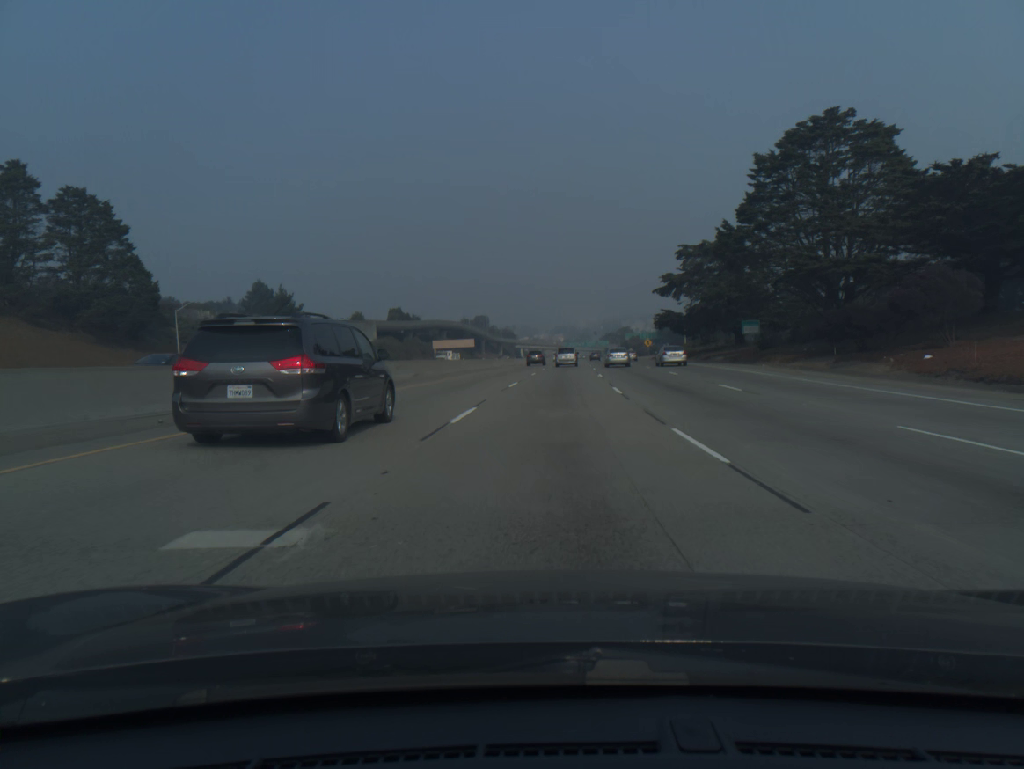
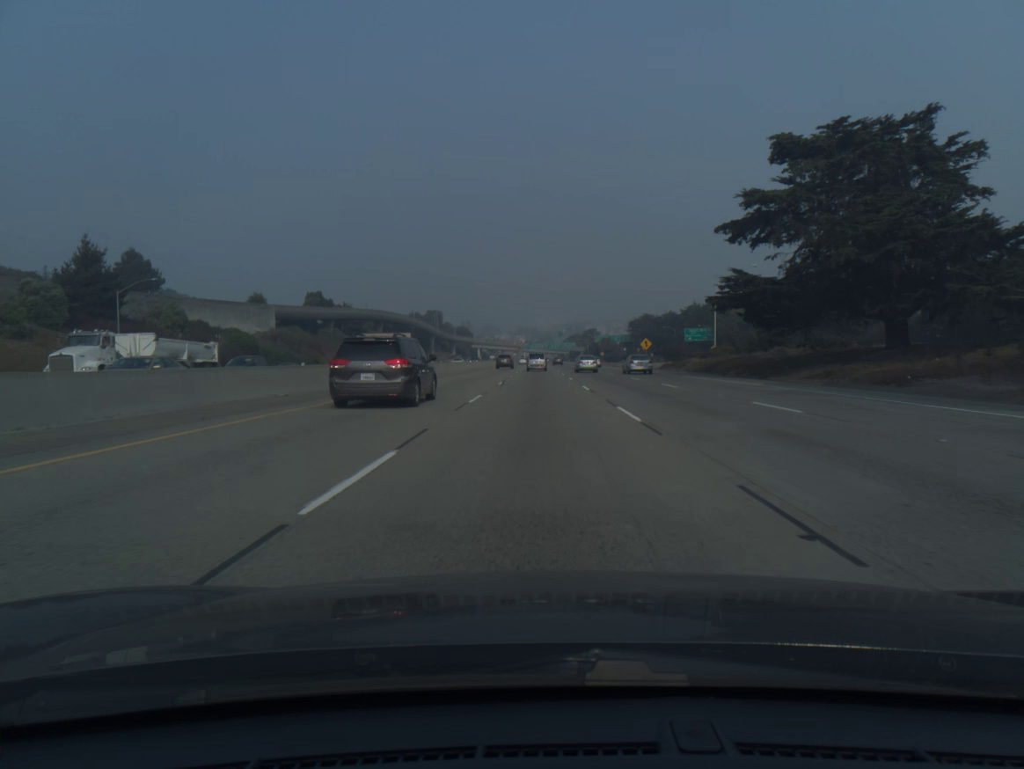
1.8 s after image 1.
(+1.6, +51.3) m; +3°
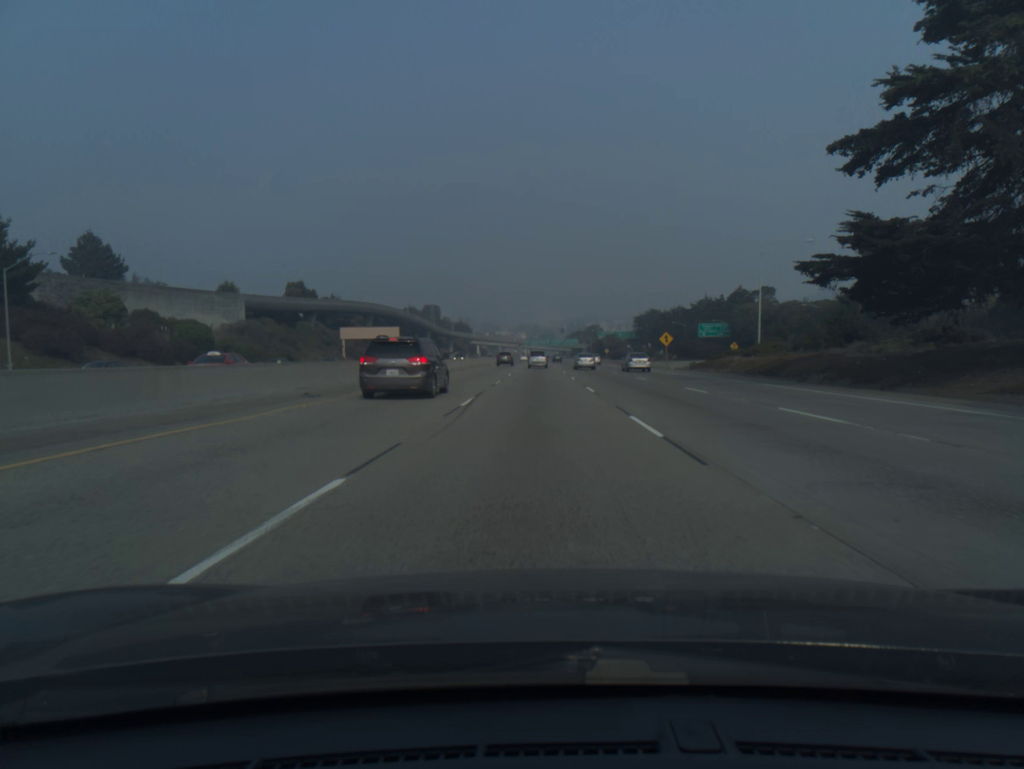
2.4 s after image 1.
(0.0, +17.2) m; 0°
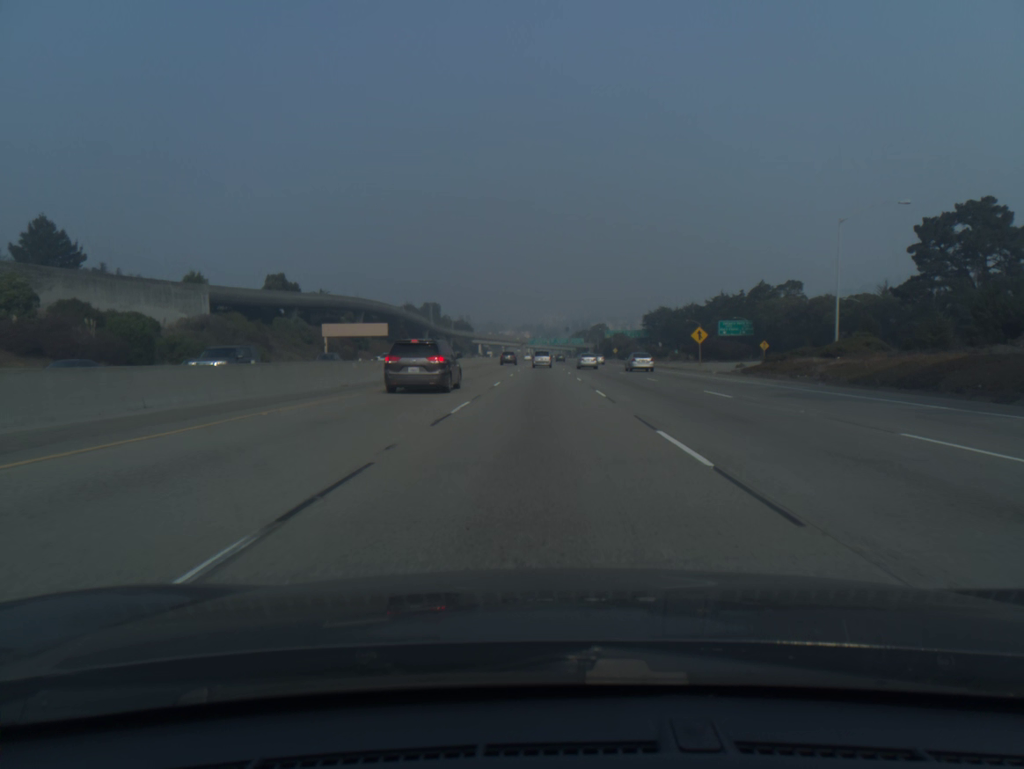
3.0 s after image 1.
(0.0, +17.3) m; 0°
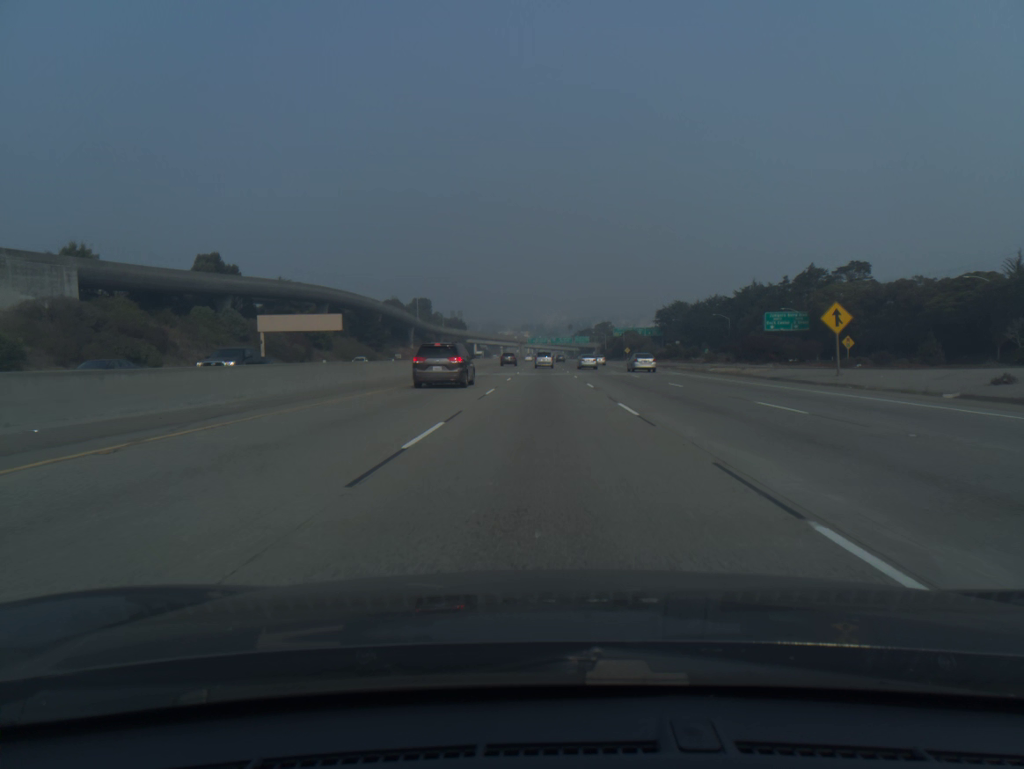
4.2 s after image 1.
(-0.1, +35.1) m; 0°
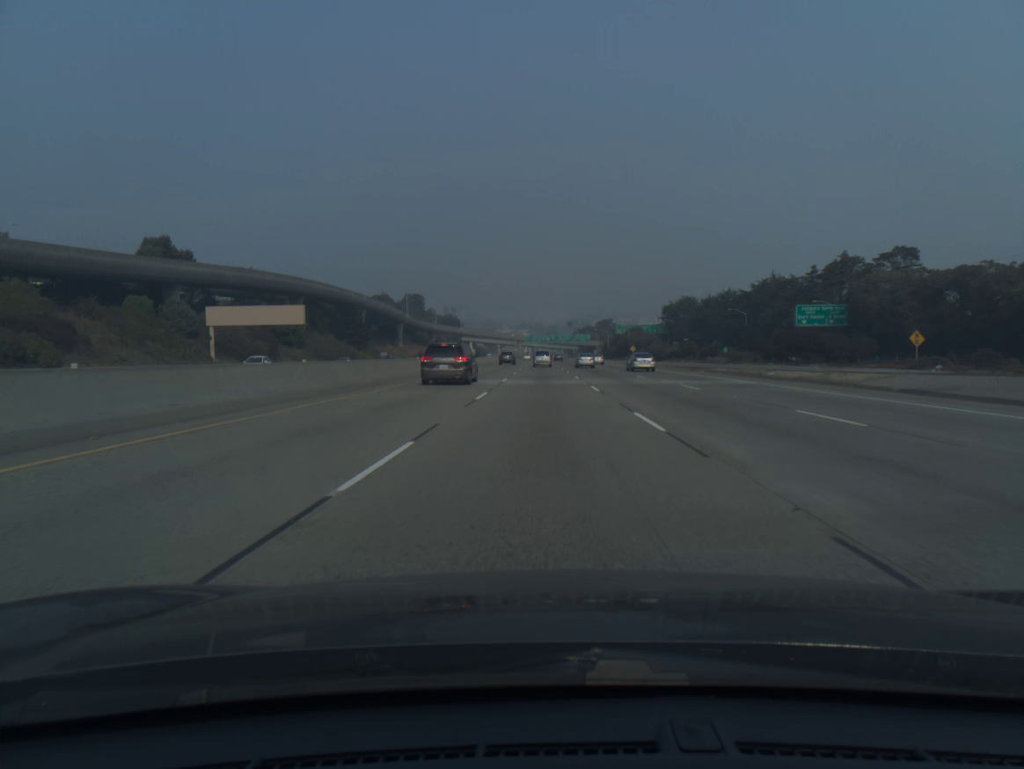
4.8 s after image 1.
(0.0, +17.7) m; 0°
